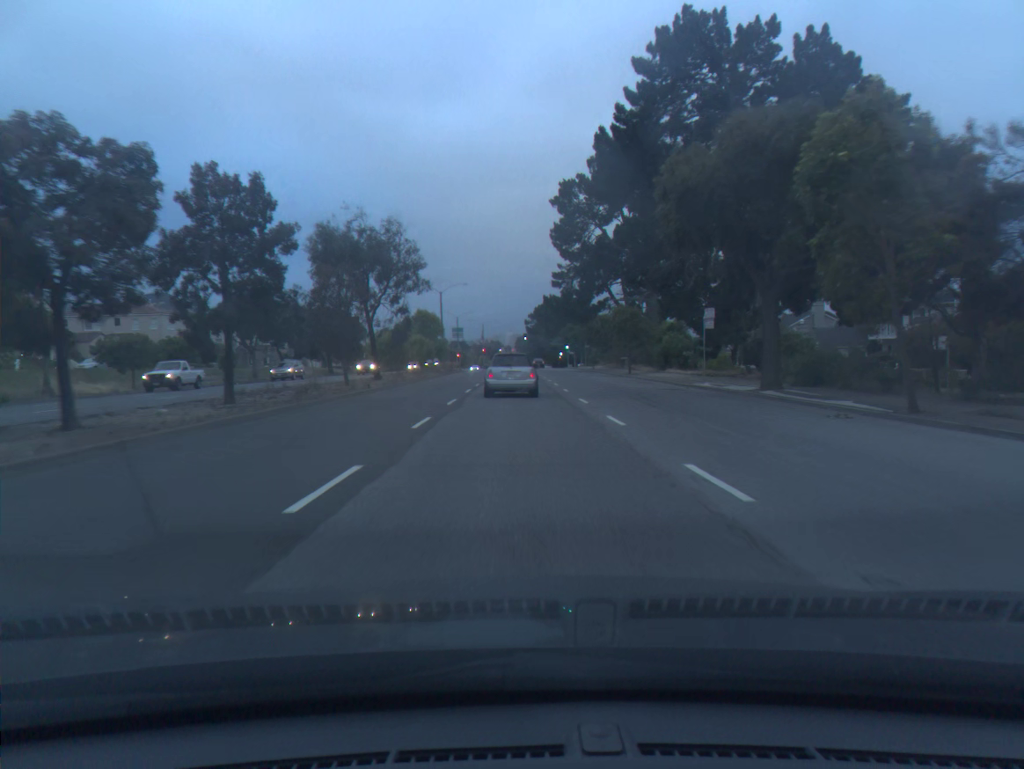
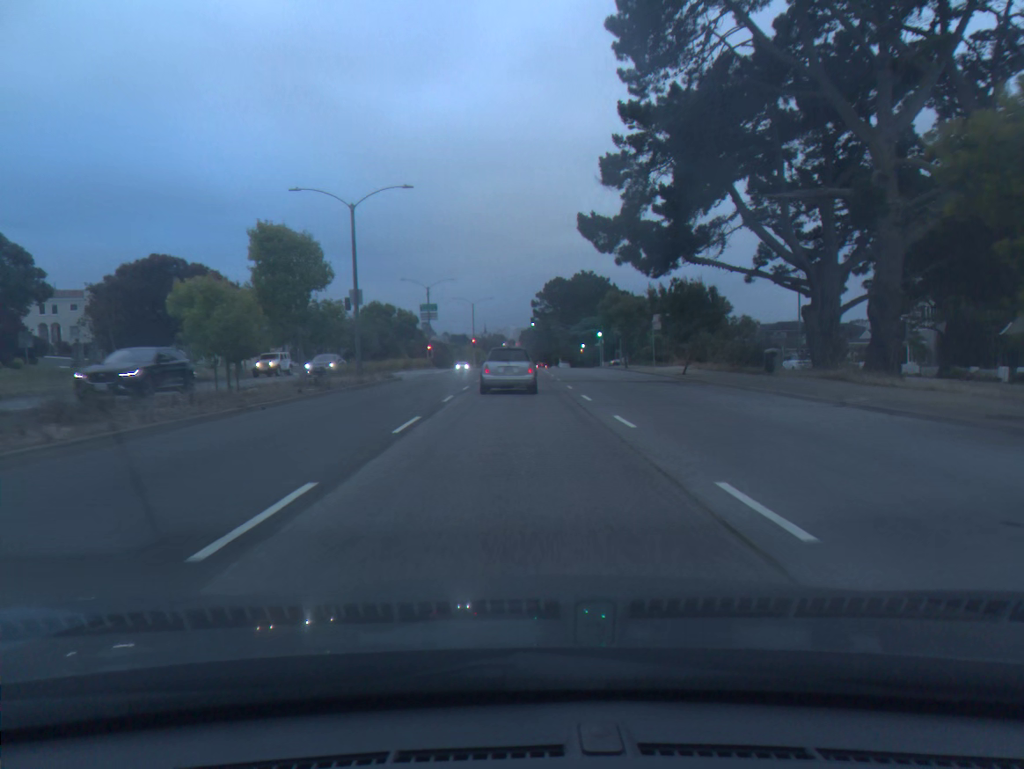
(-0.1, +45.3) m; 0°
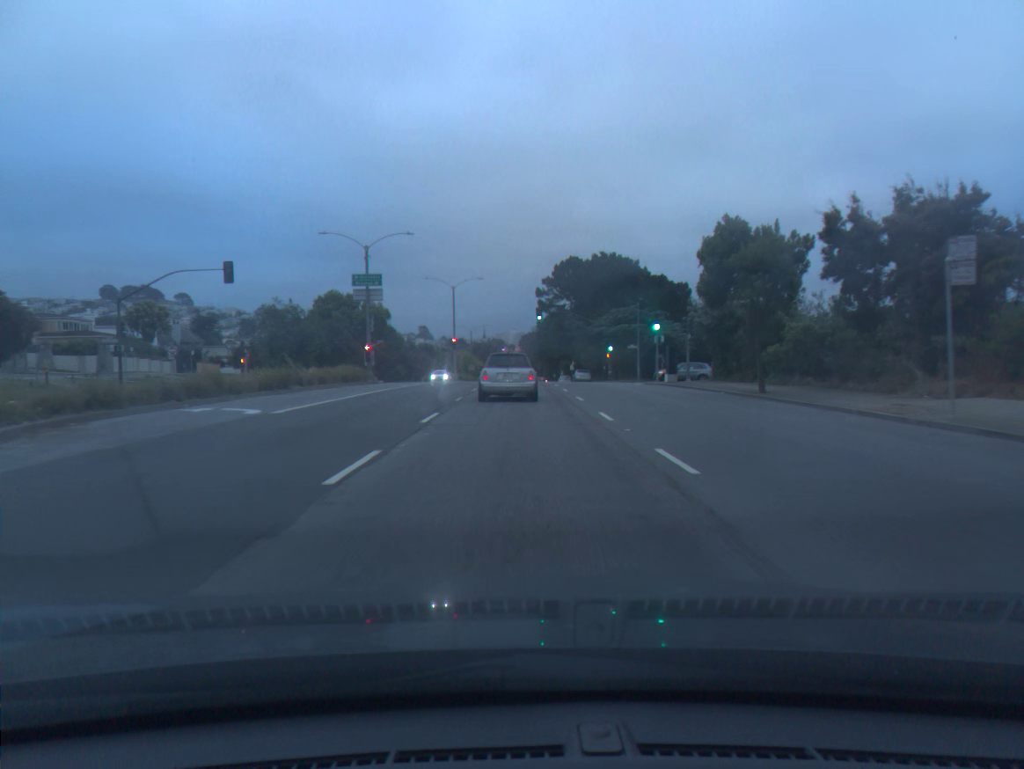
(+0.1, +33.2) m; 0°
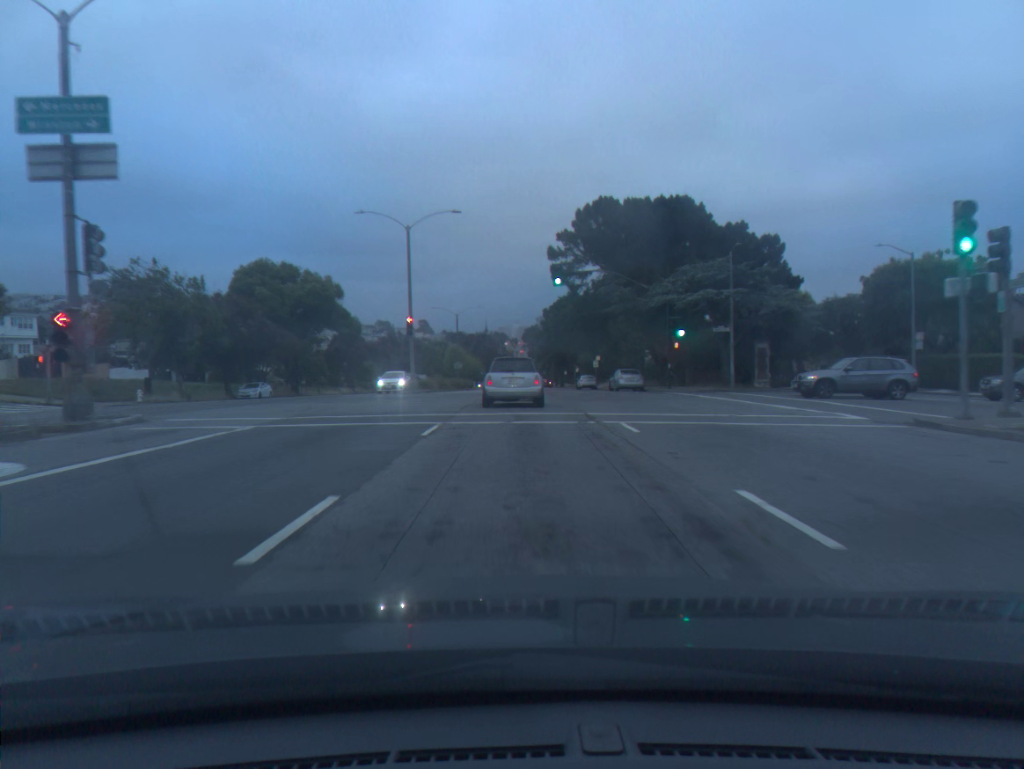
(0.0, +32.5) m; 0°
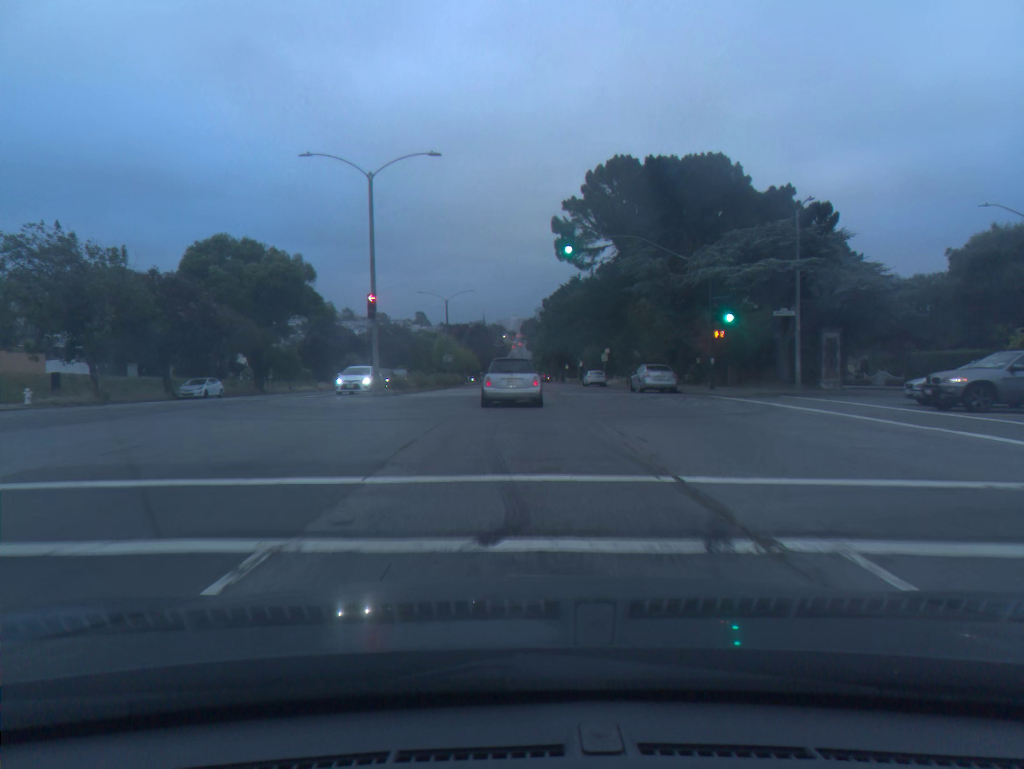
(0.0, +10.7) m; 0°
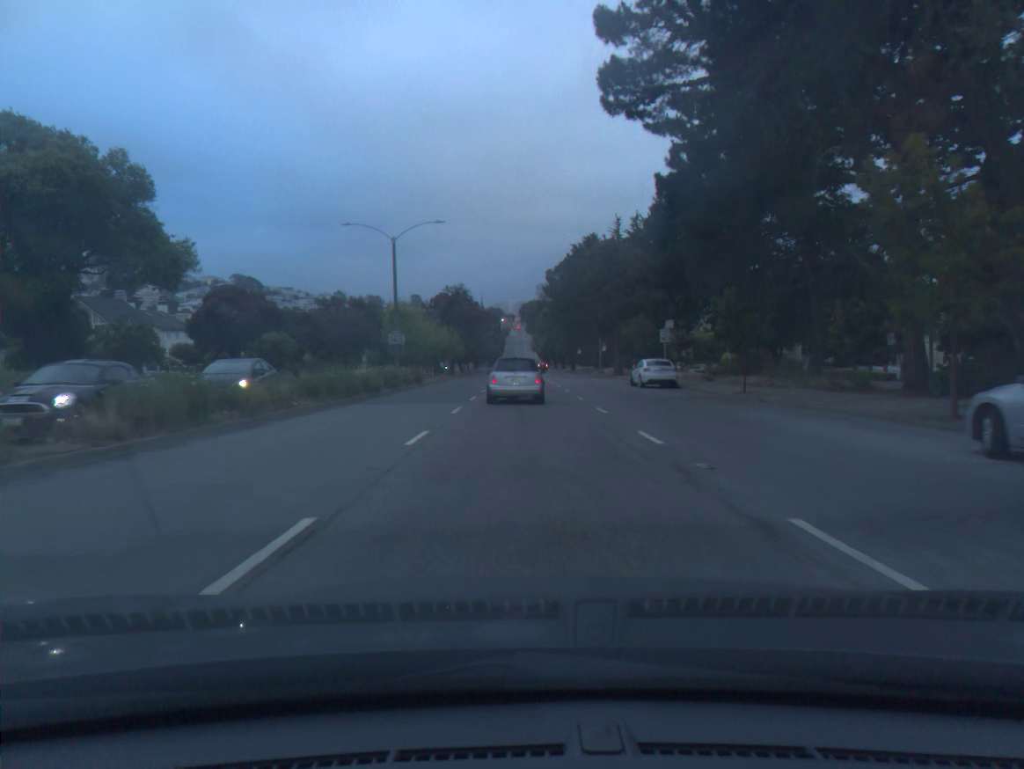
(0.0, +31.9) m; 0°
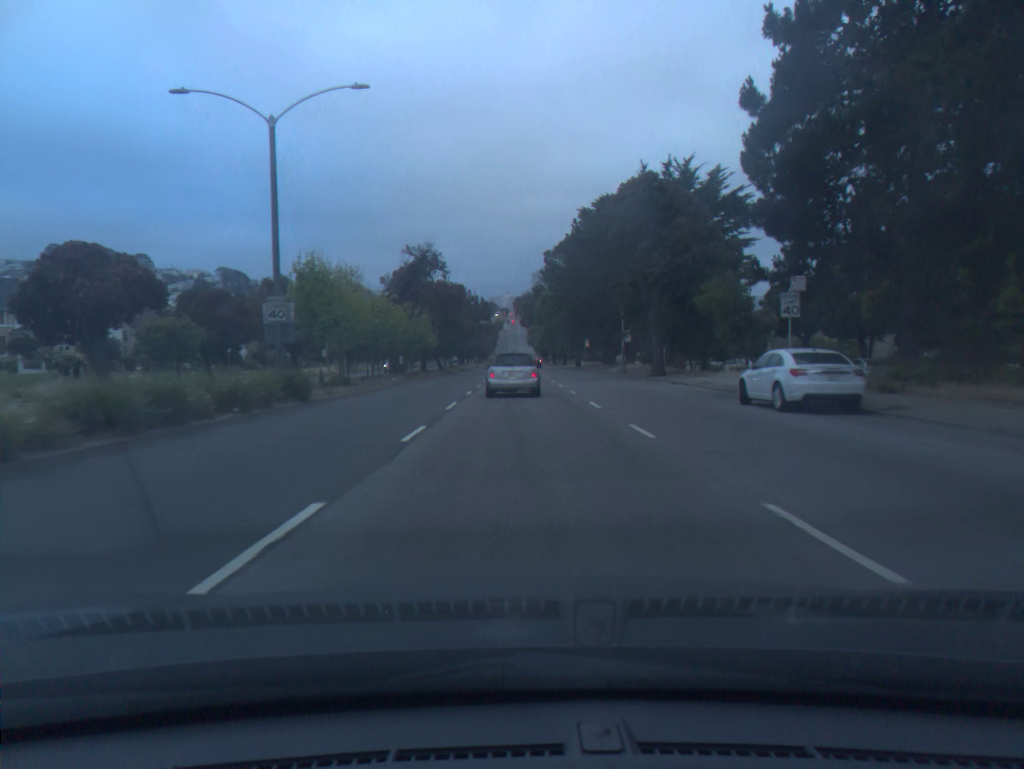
(0.0, +21.5) m; 0°
